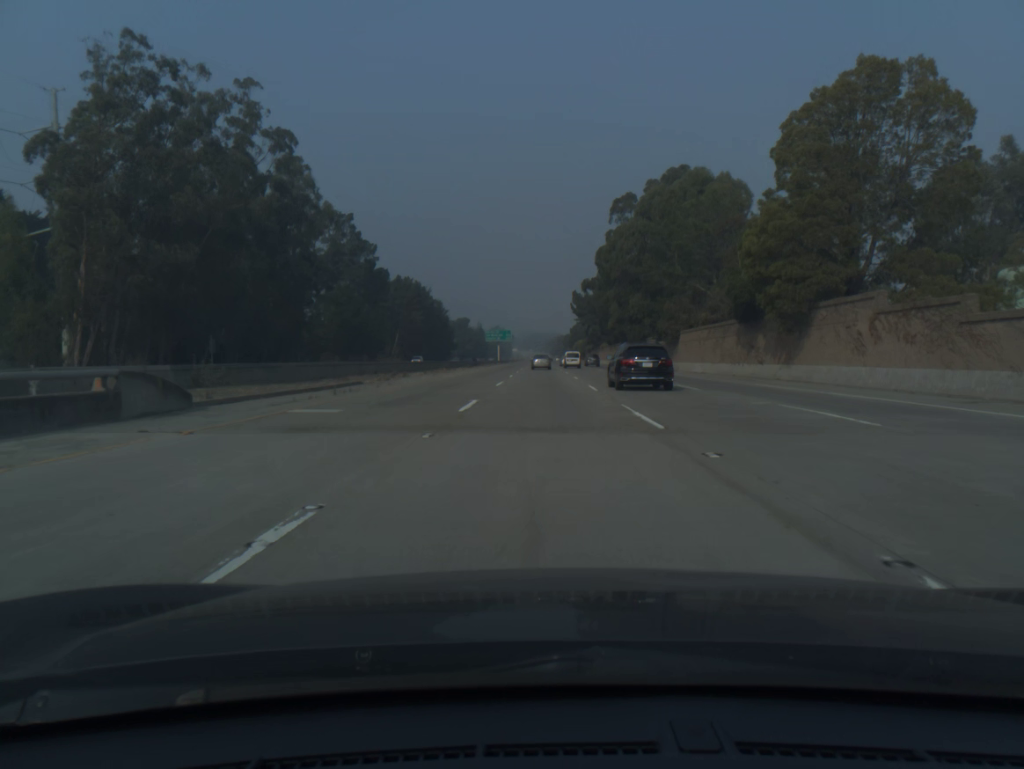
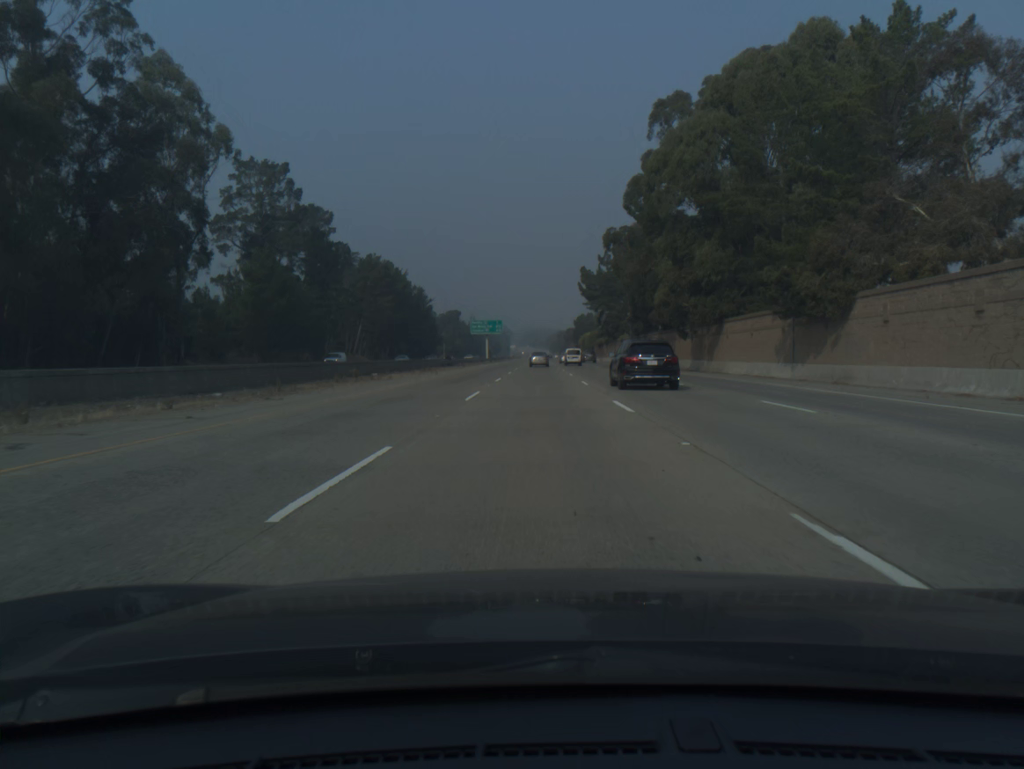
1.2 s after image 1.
(+0.1, +40.4) m; 0°
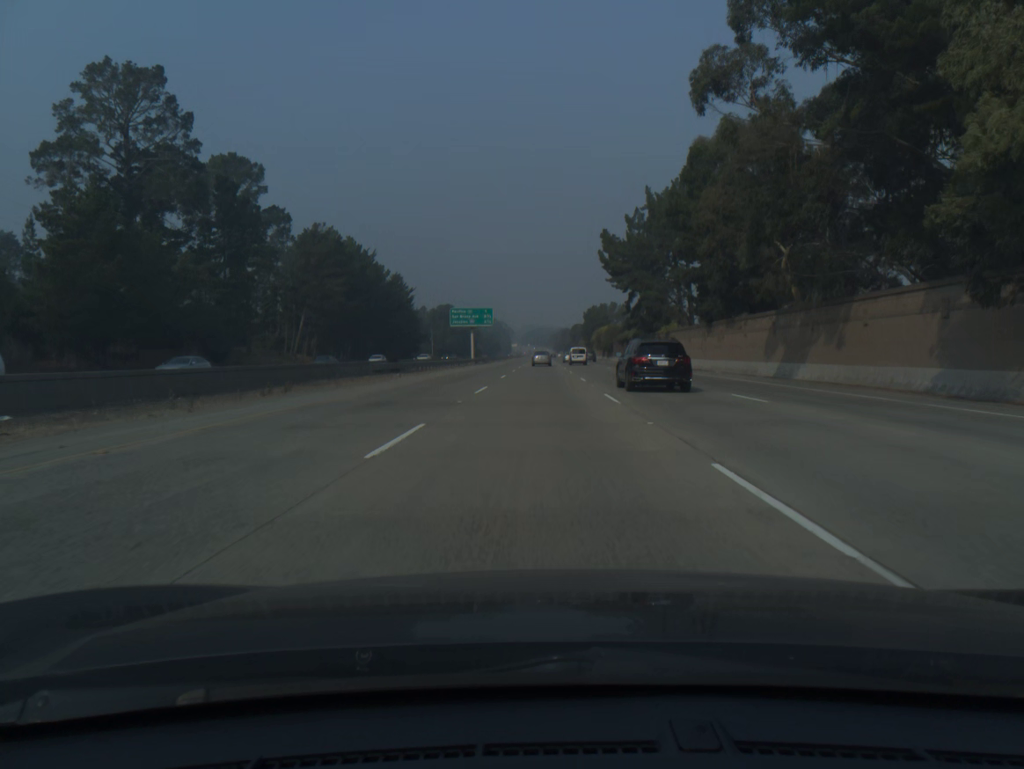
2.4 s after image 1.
(-0.1, +40.5) m; 0°
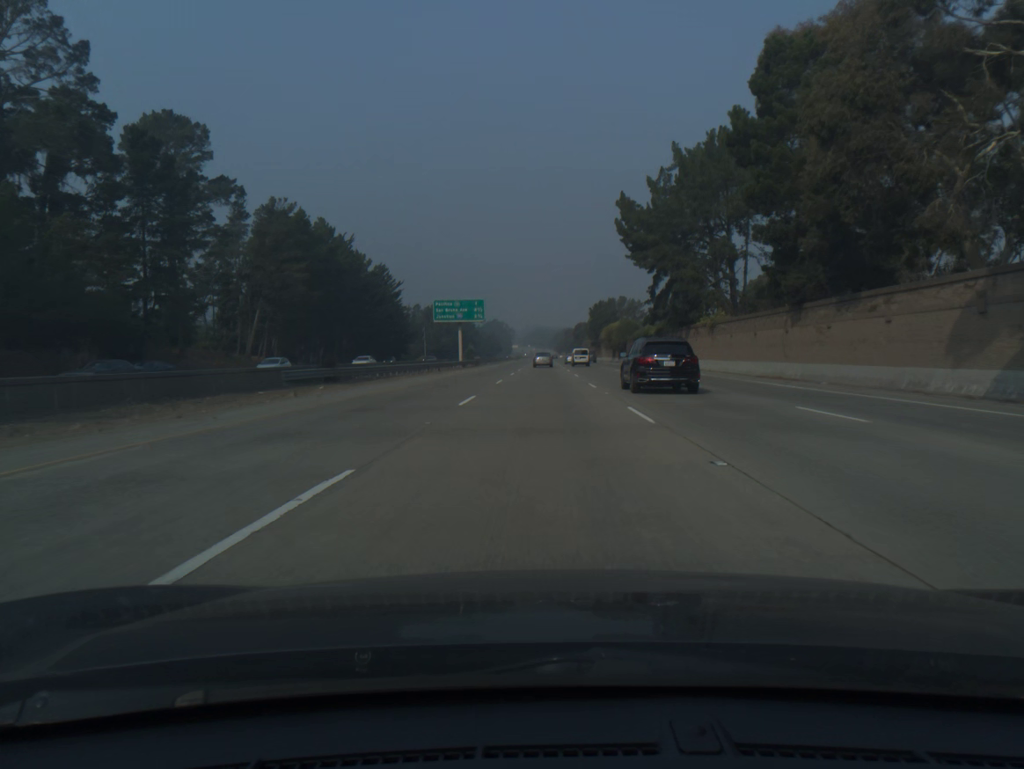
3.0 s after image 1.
(0.0, +20.3) m; 0°
